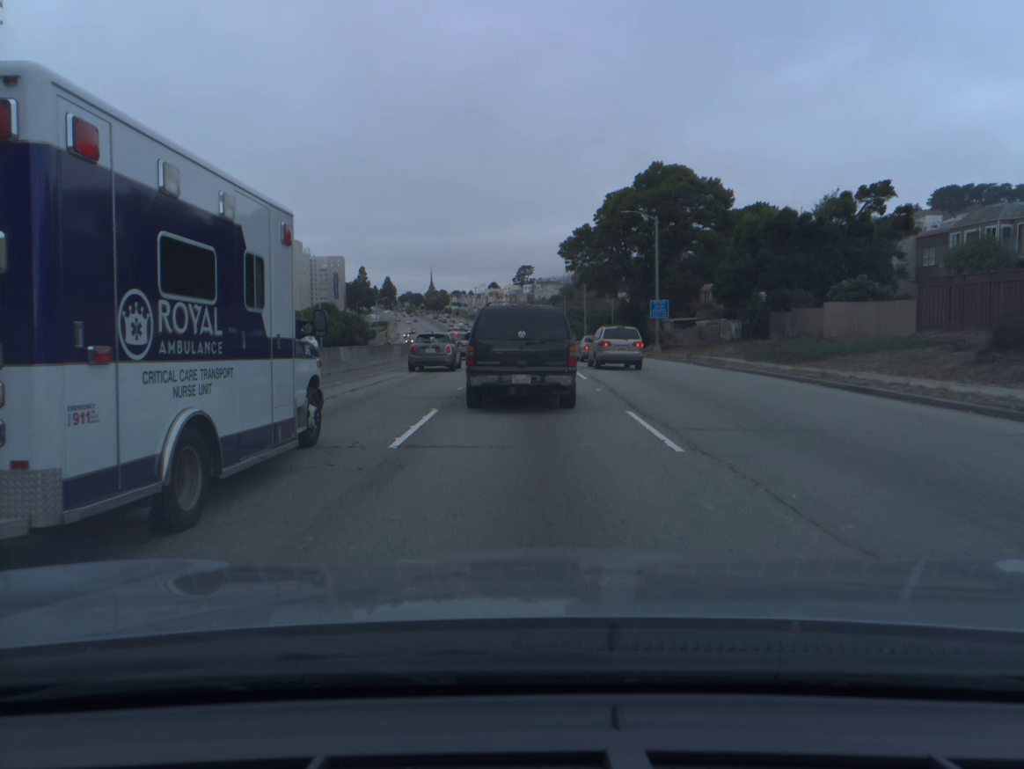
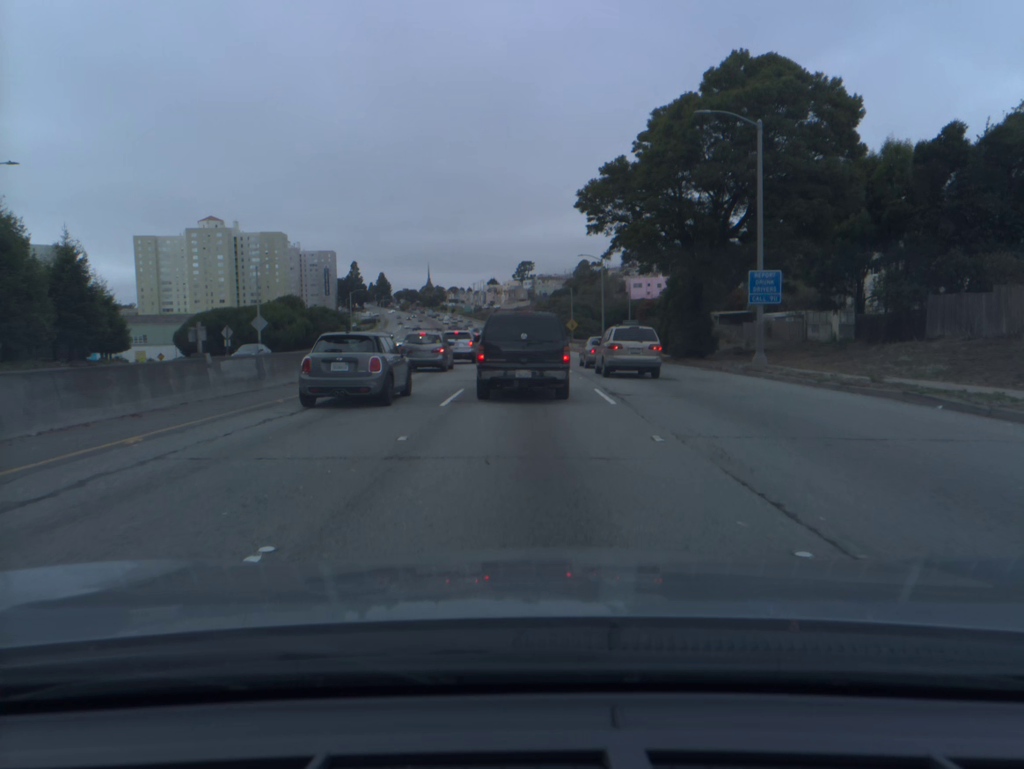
(0.0, +23.5) m; 0°
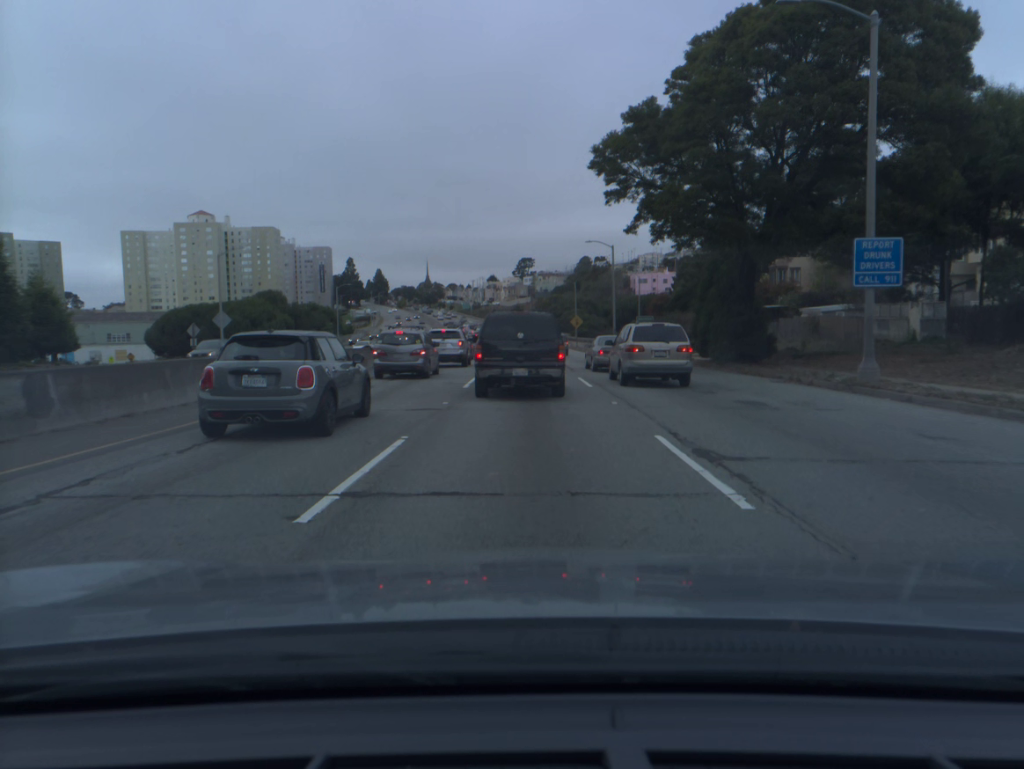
(0.0, +9.4) m; 0°
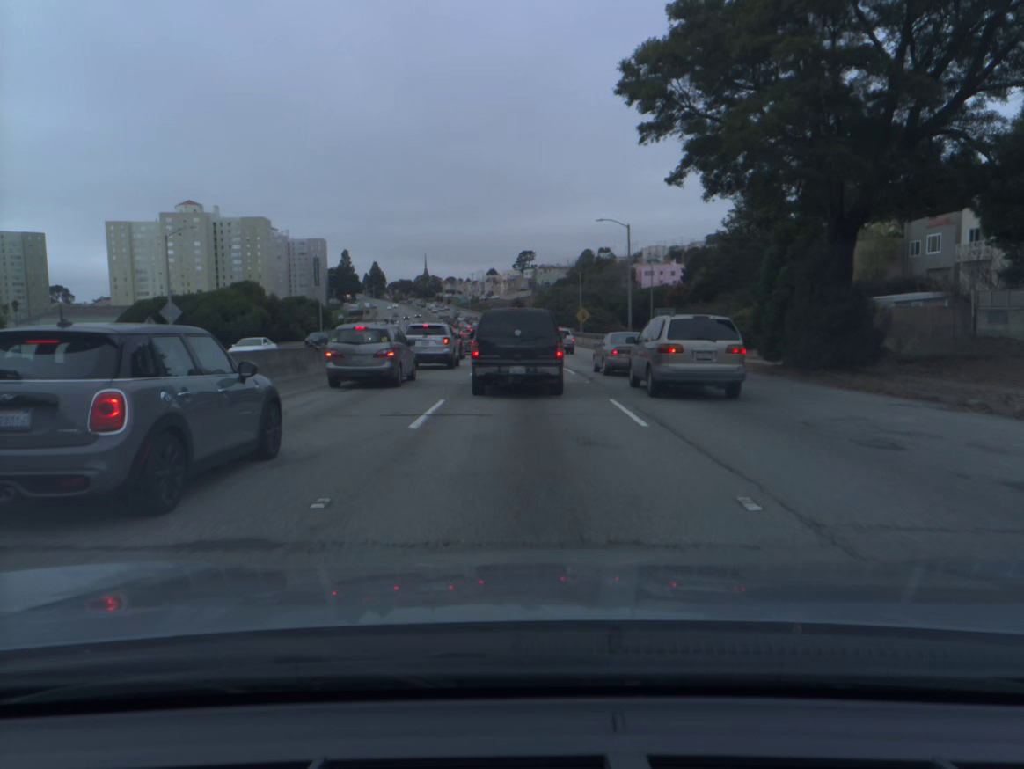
(0.0, +9.4) m; 0°
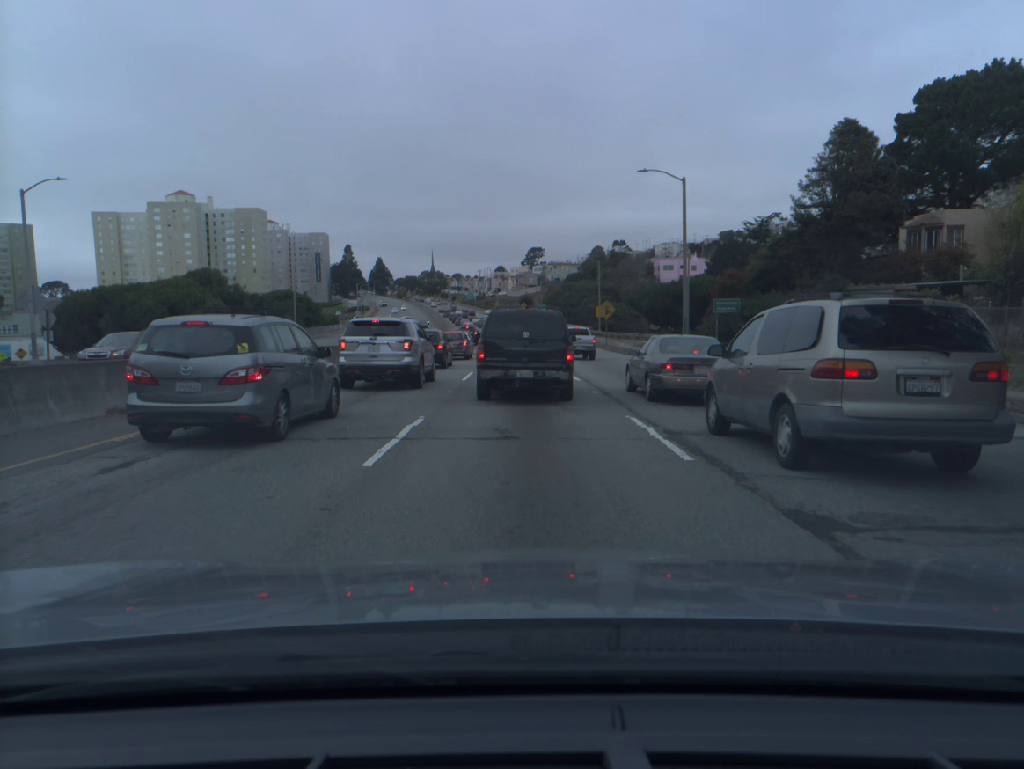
(-0.1, +17.5) m; -1°
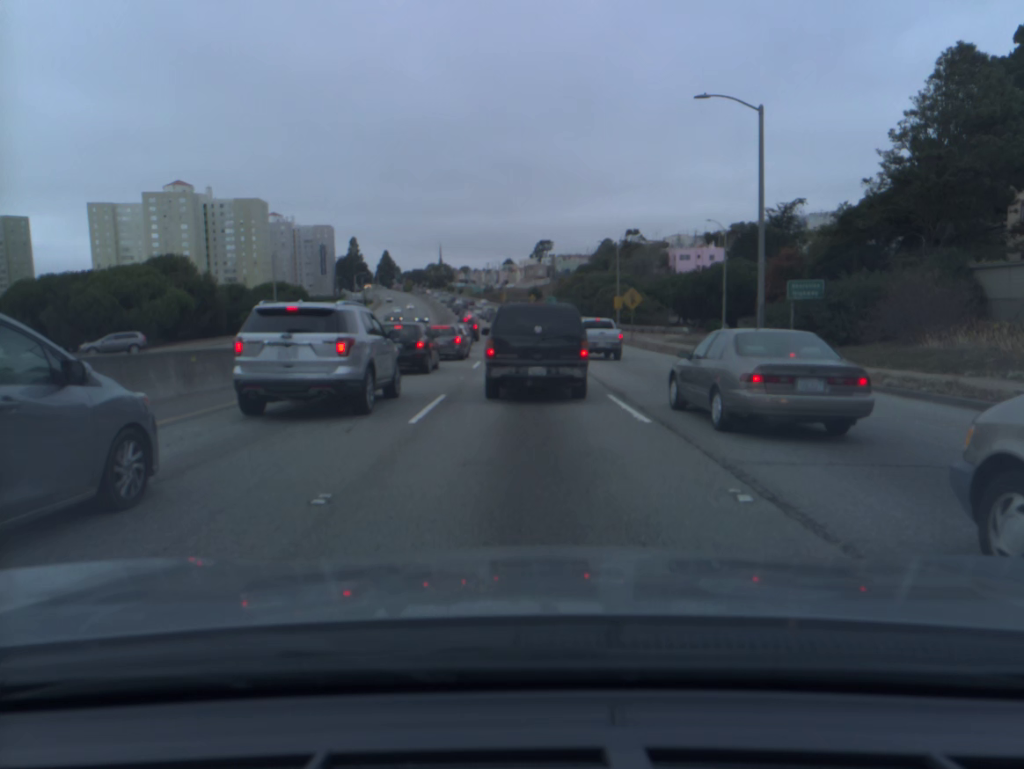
(0.0, +12.0) m; -1°
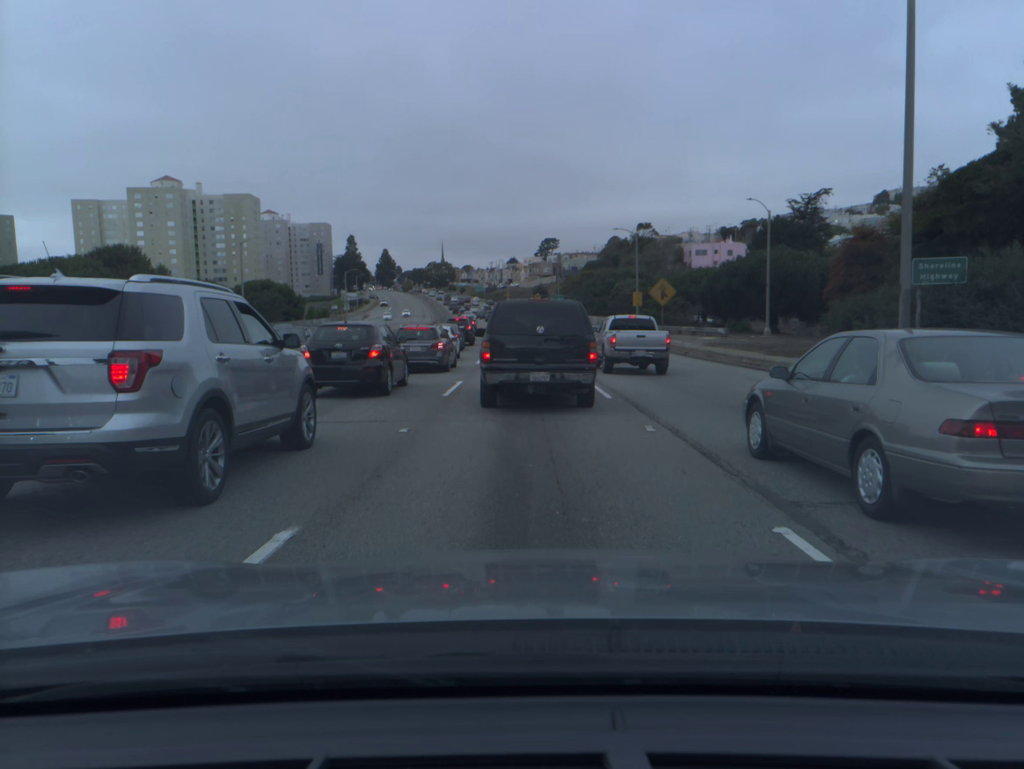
(0.0, +10.4) m; 0°
